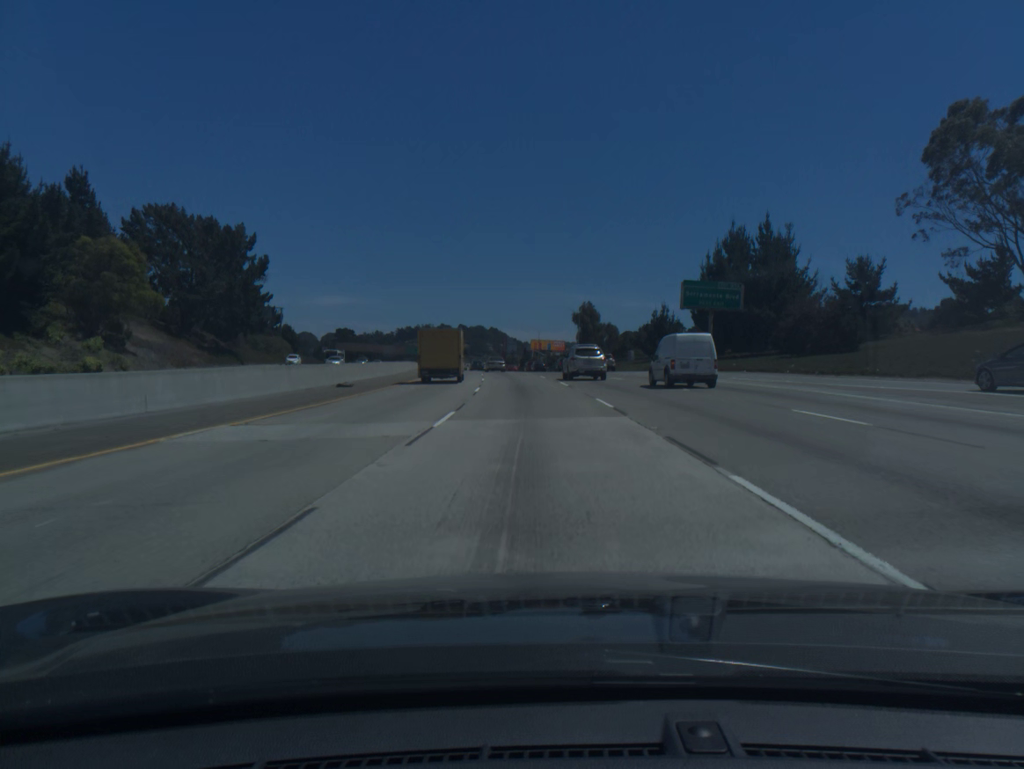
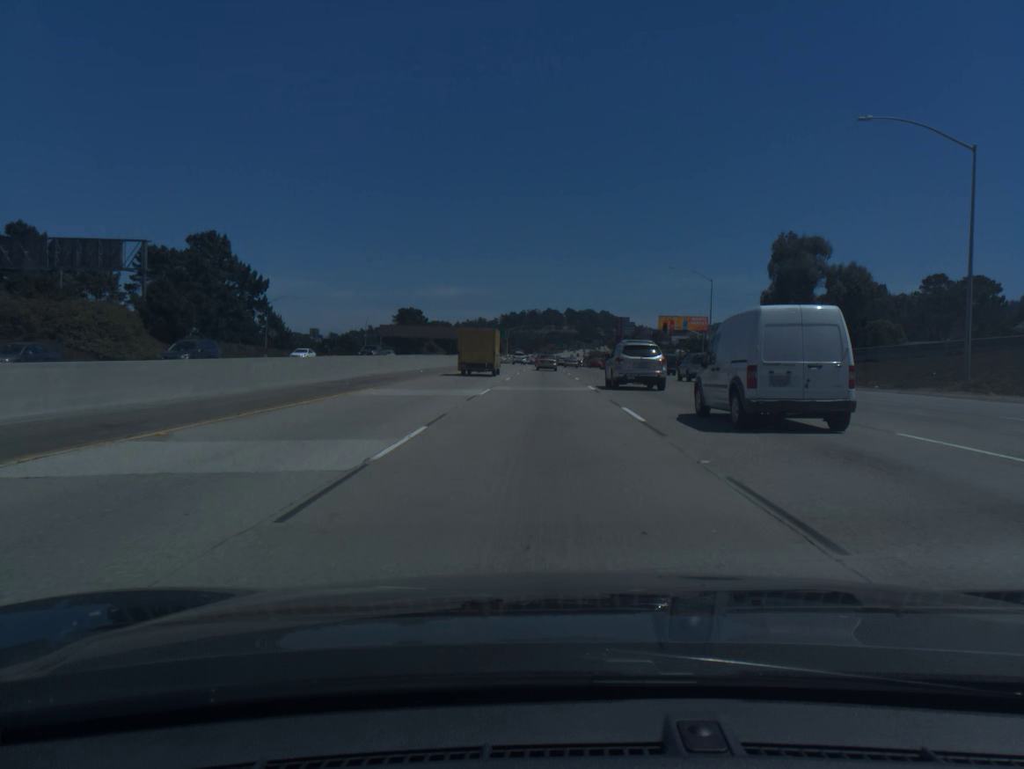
(-6.6, +91.5) m; -8°
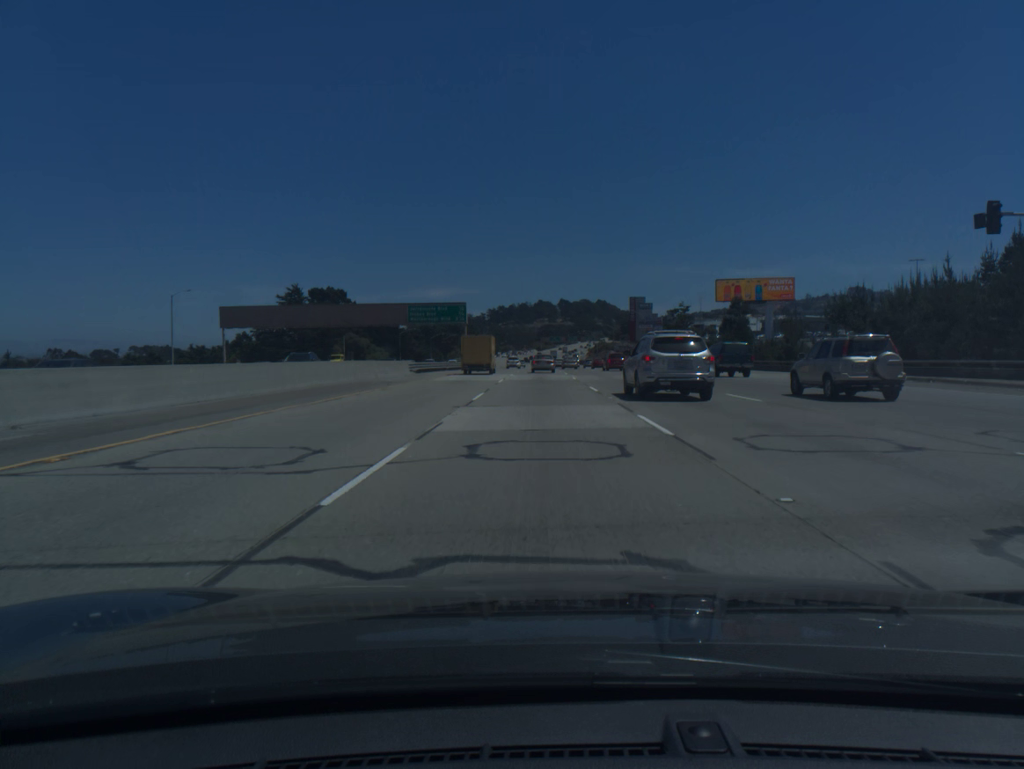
(-0.2, +90.4) m; 0°
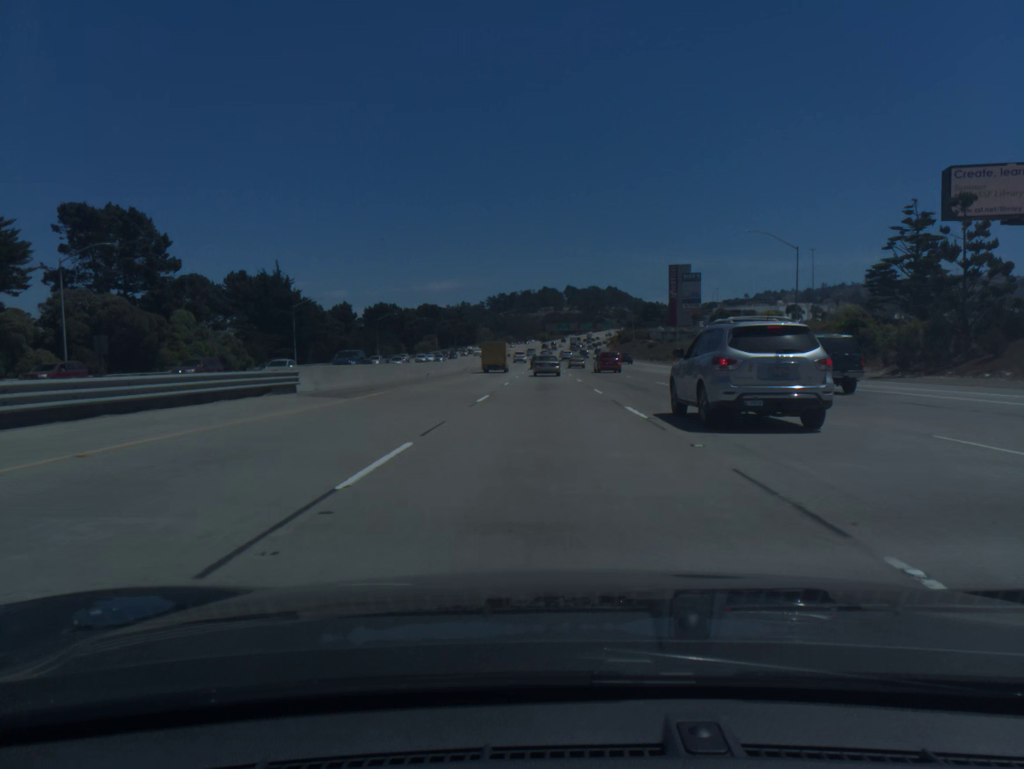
(-0.6, +87.2) m; 0°
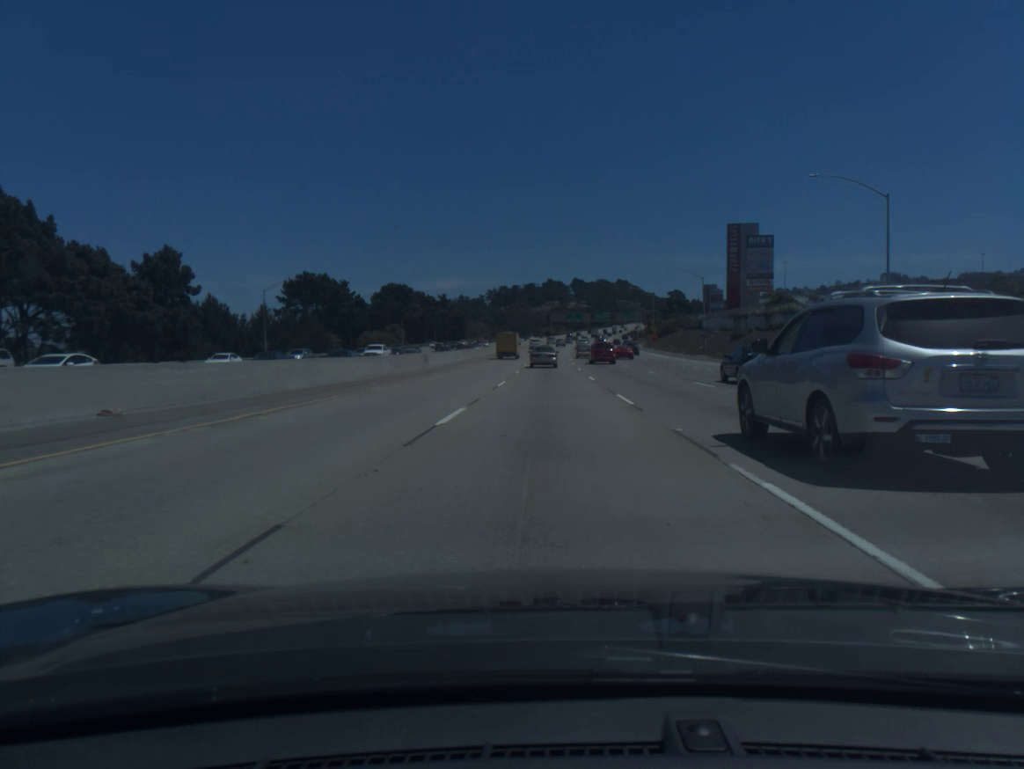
(-0.1, +67.4) m; 0°
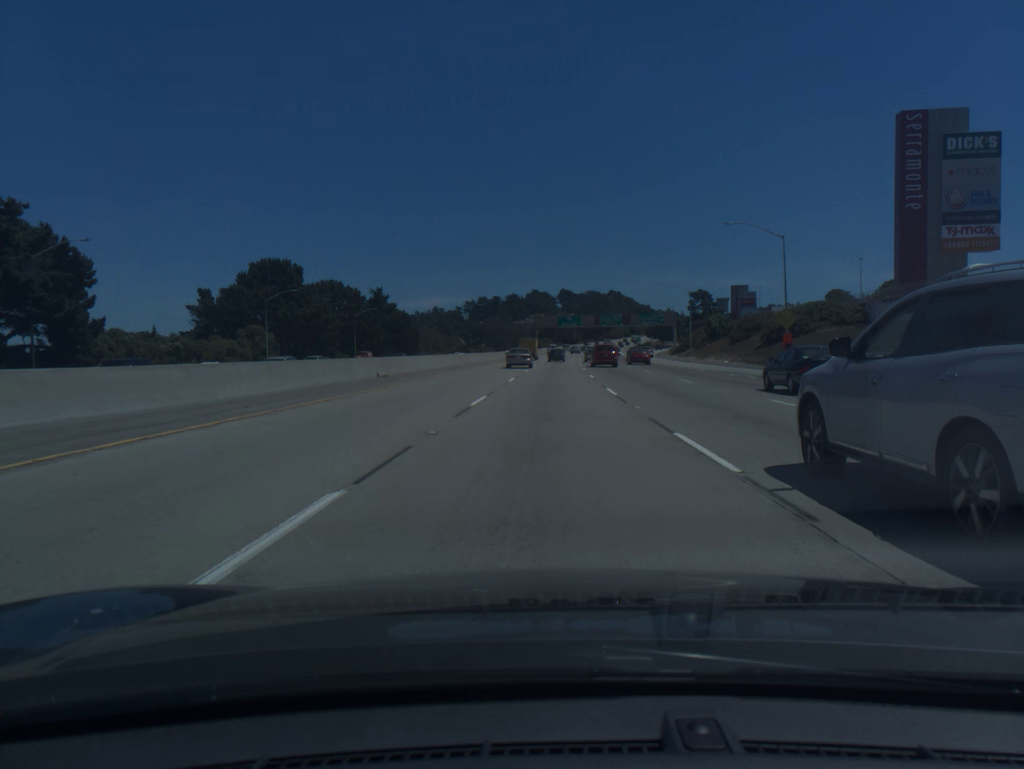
(+0.5, +83.0) m; +1°
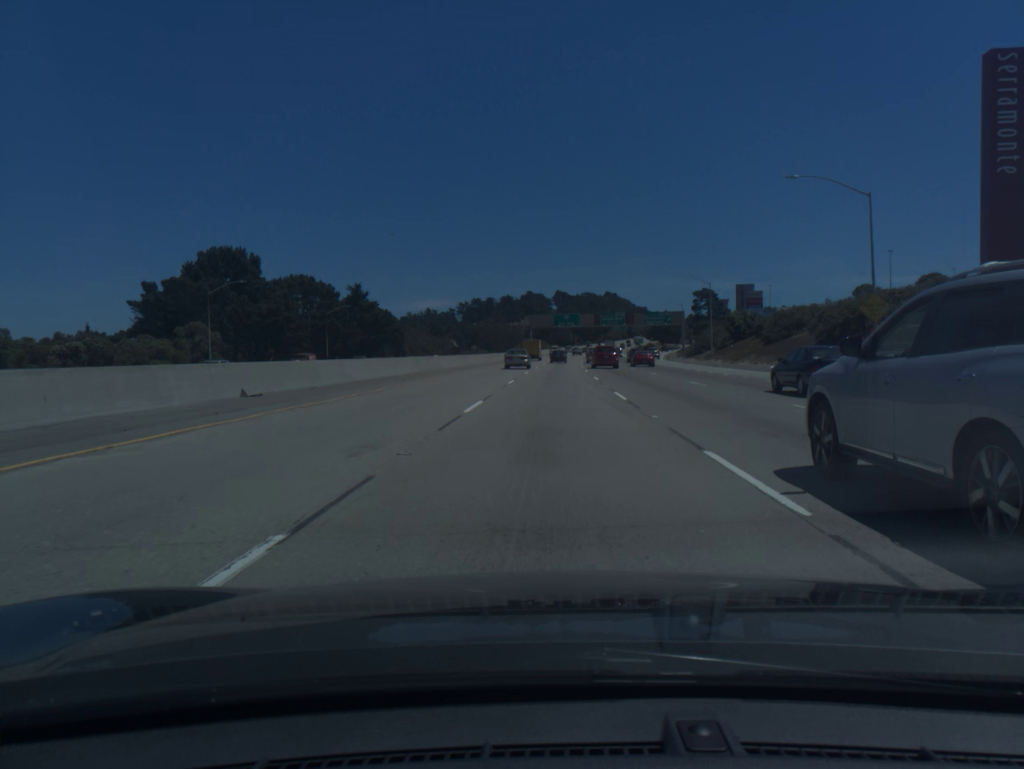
(+0.1, +16.5) m; 0°
